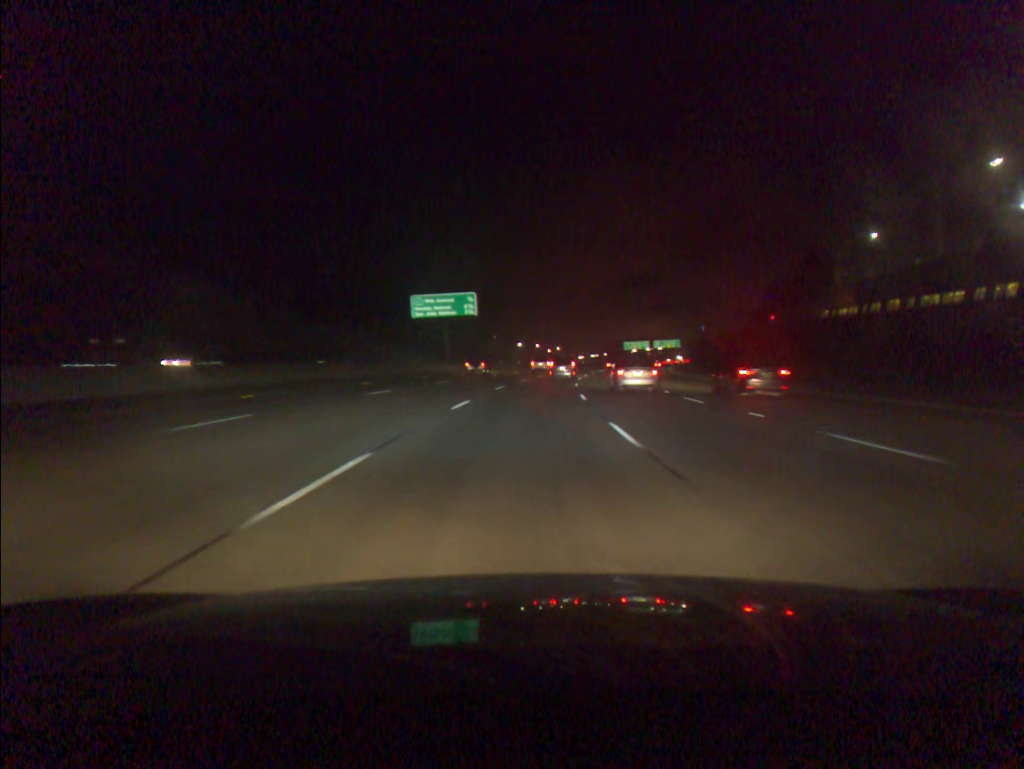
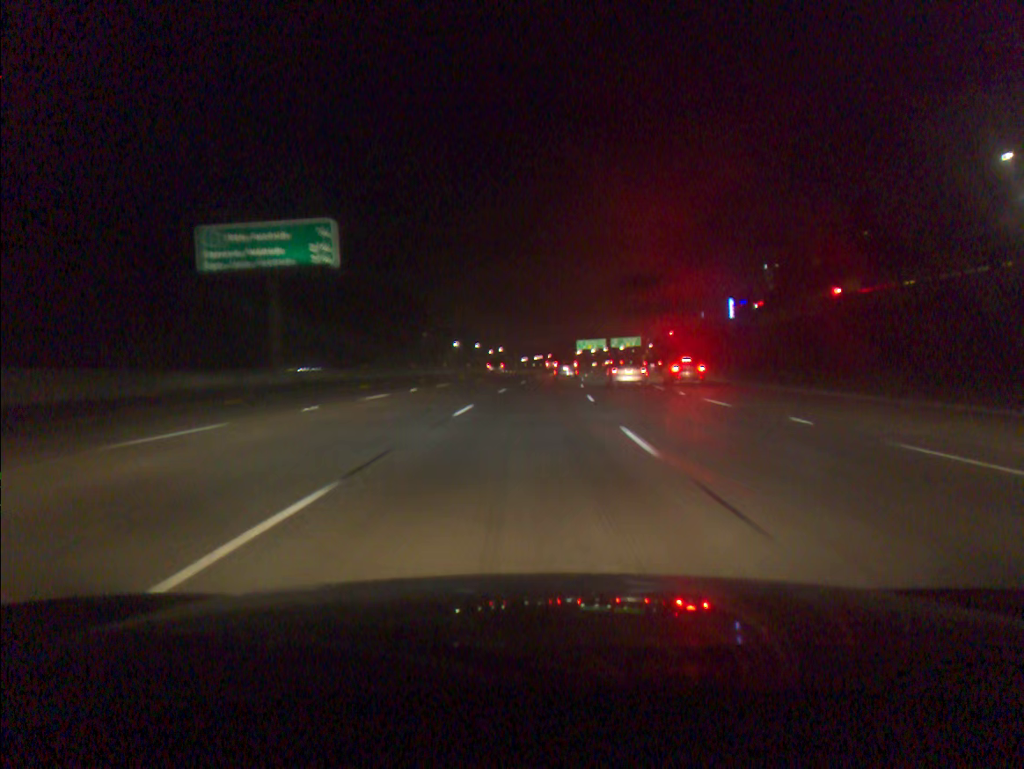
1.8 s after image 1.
(+1.6, +45.3) m; +4°
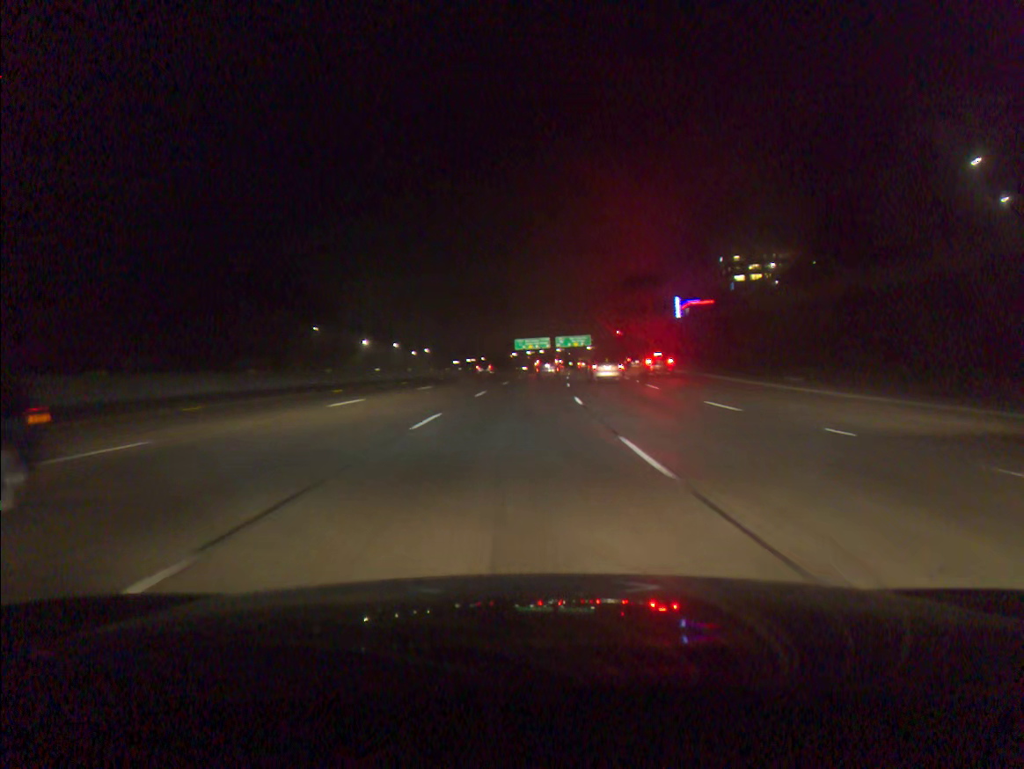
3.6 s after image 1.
(+2.0, +45.8) m; +5°
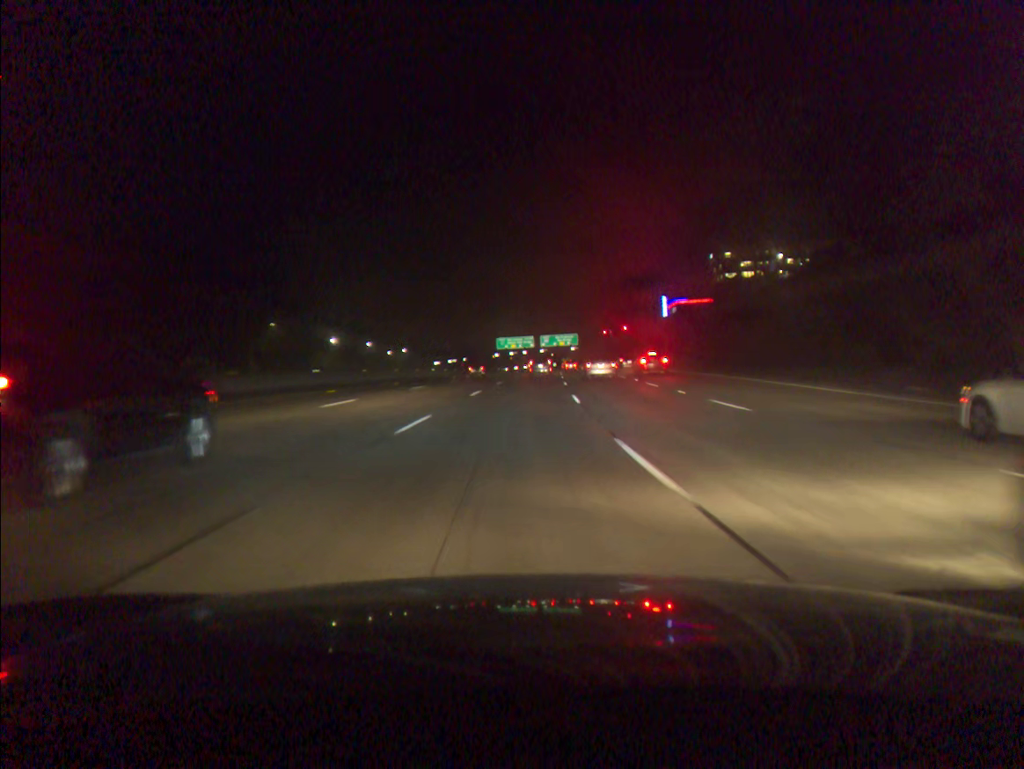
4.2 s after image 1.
(+0.2, +15.3) m; +1°
